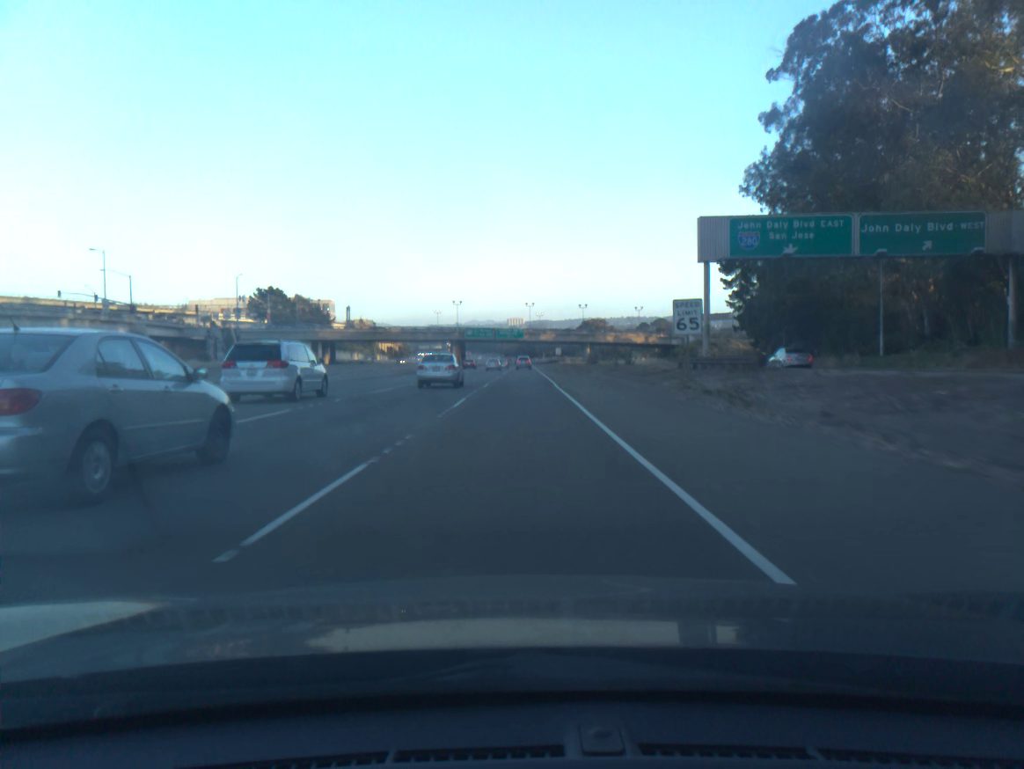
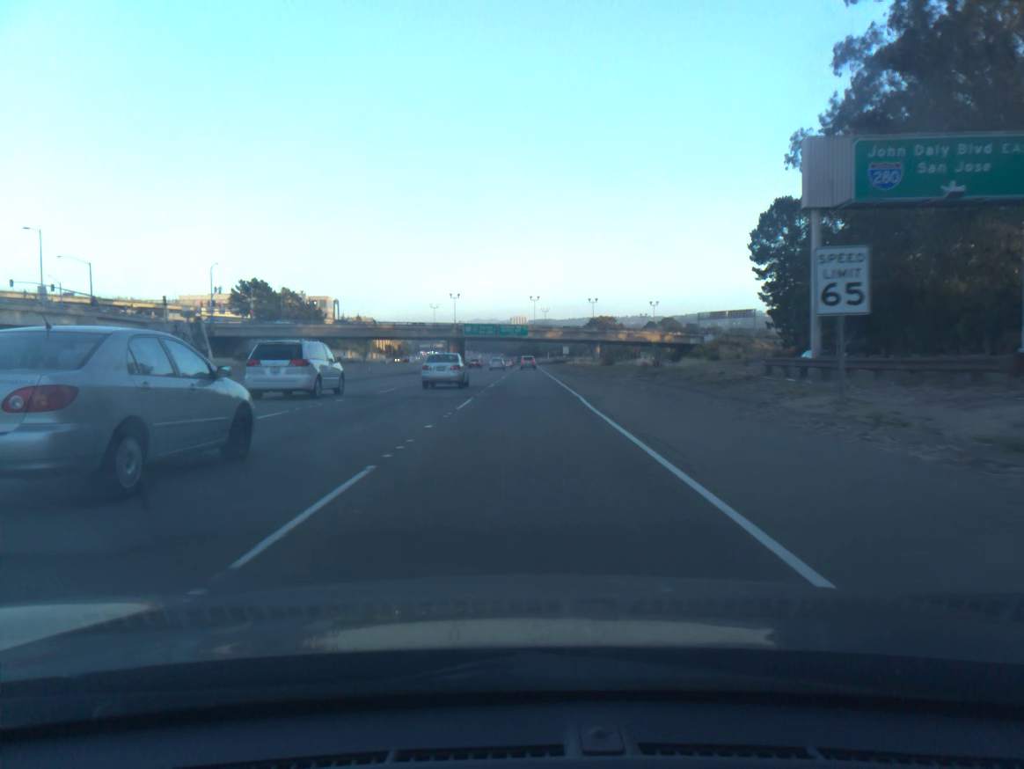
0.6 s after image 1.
(0.0, +15.5) m; 0°
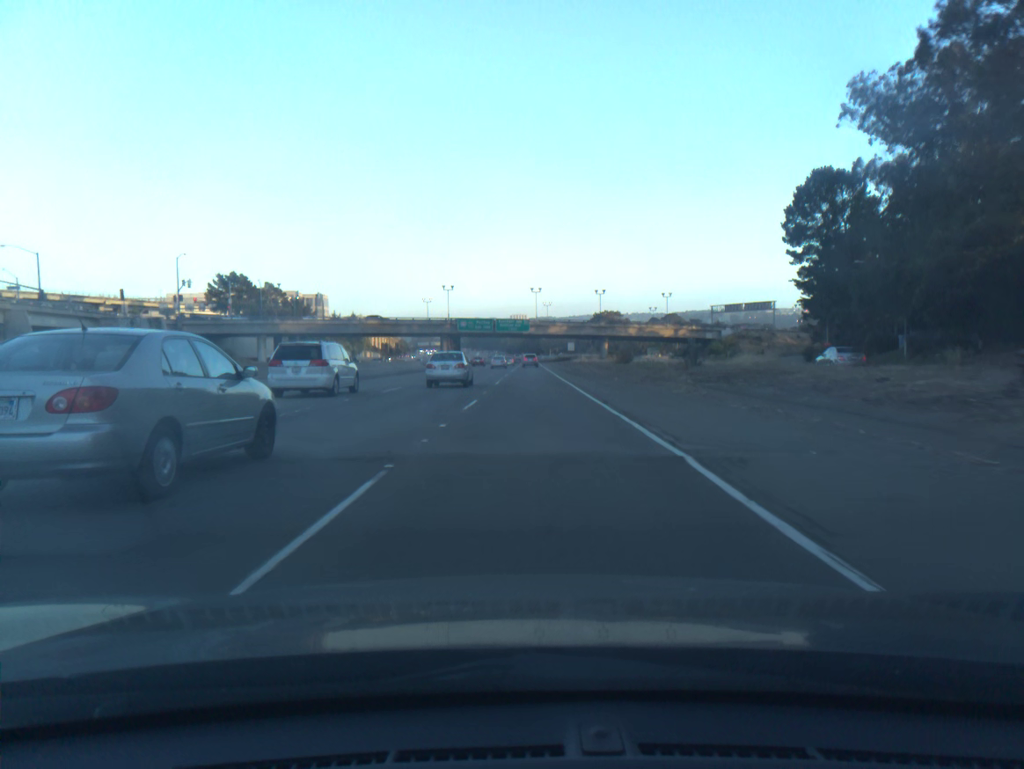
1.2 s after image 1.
(0.0, +15.6) m; 0°
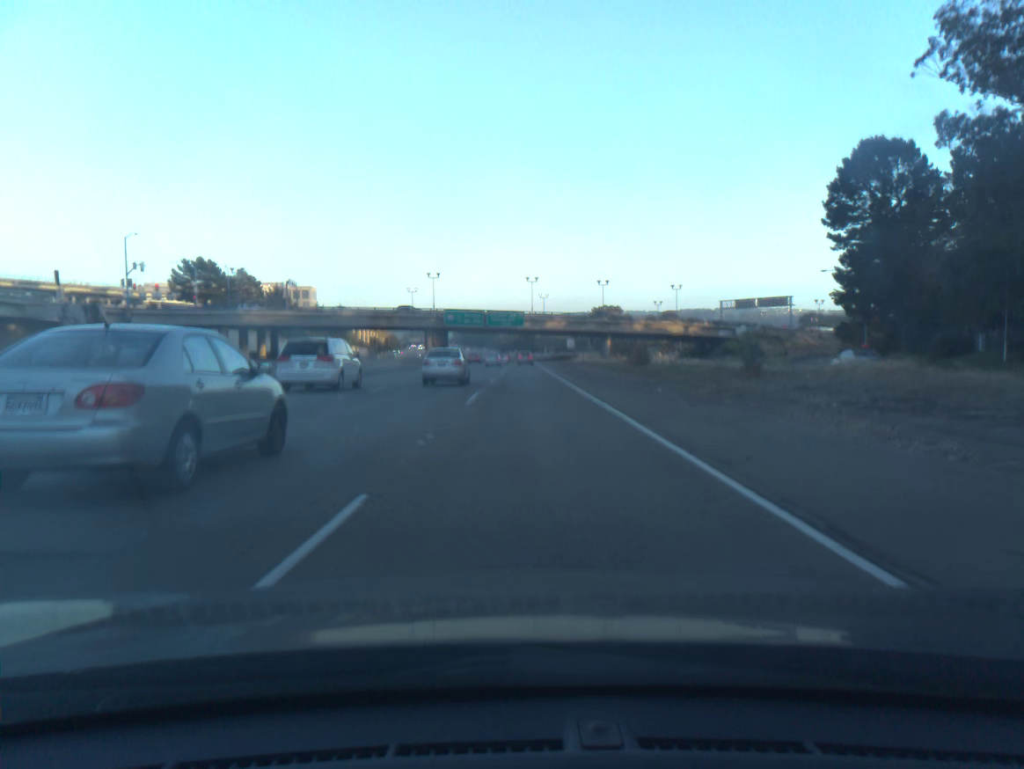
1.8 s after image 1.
(0.0, +15.6) m; 0°
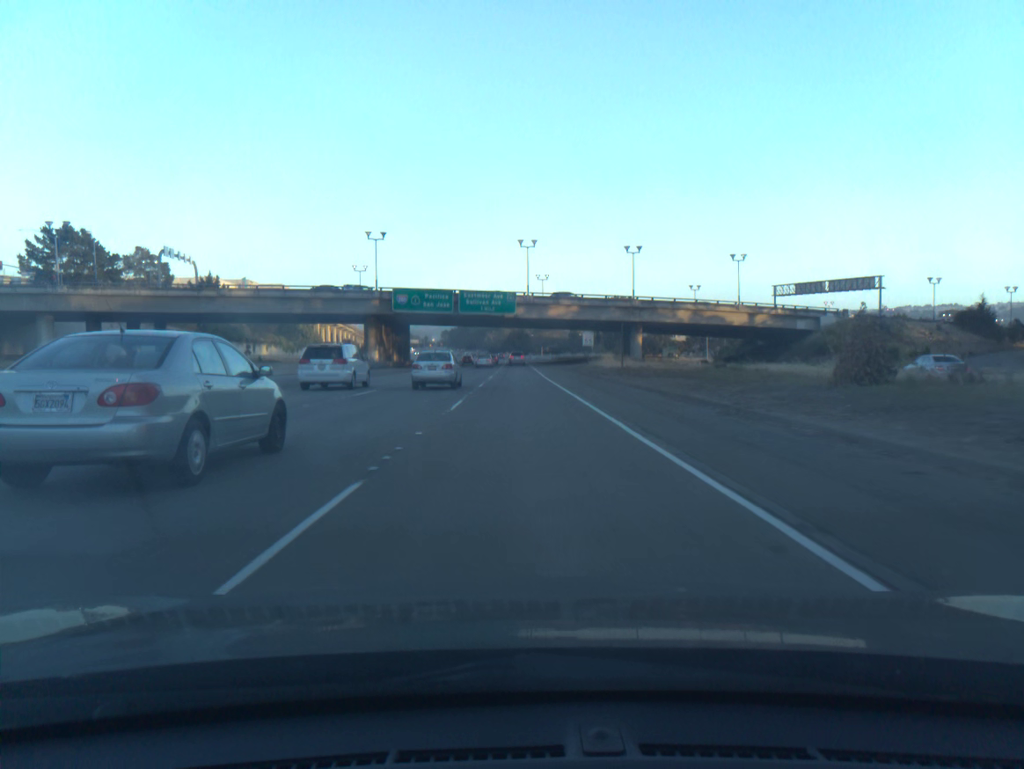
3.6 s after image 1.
(+0.4, +46.8) m; +1°
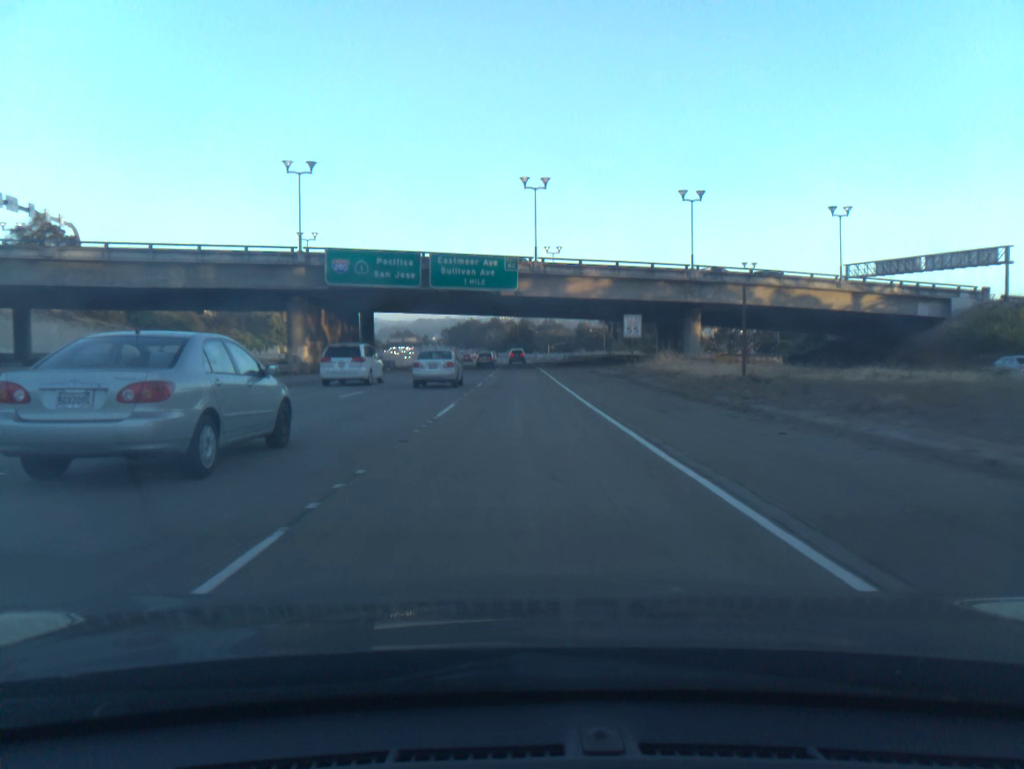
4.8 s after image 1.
(-0.1, +31.3) m; 0°
